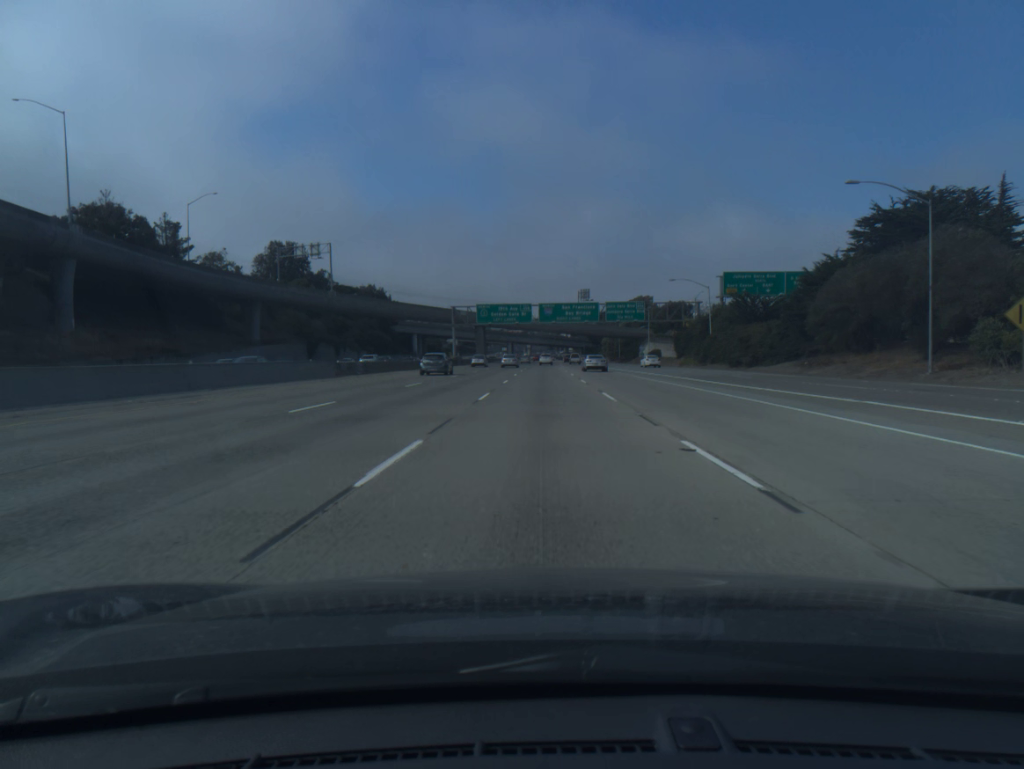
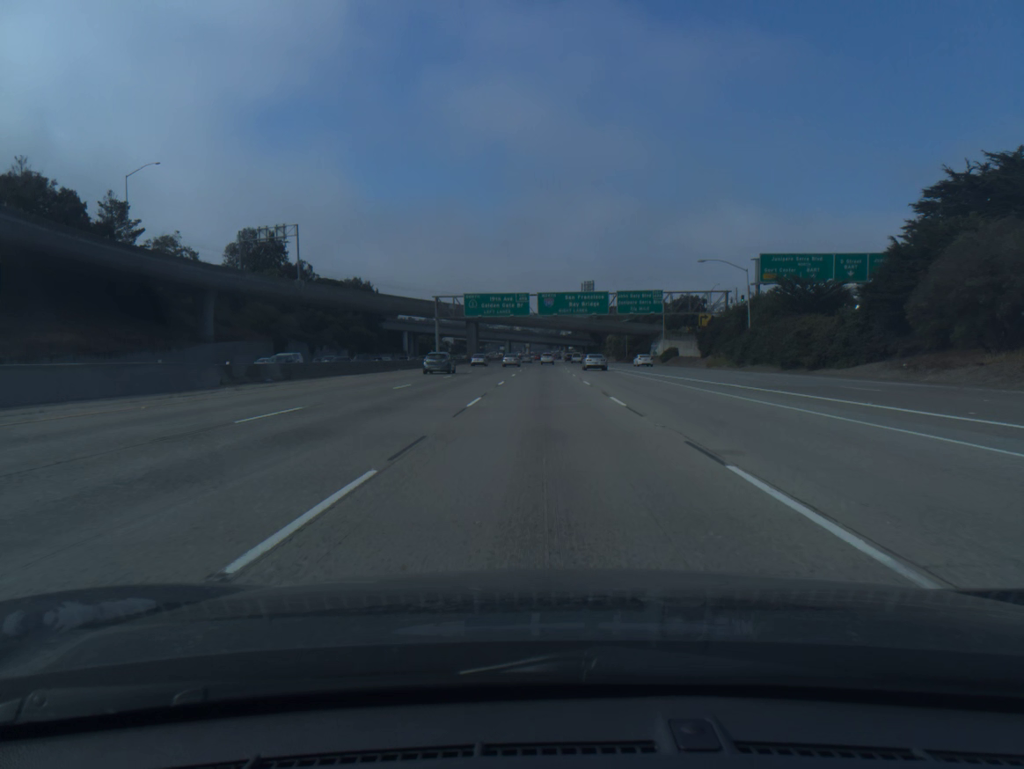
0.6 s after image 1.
(0.0, +17.2) m; 0°
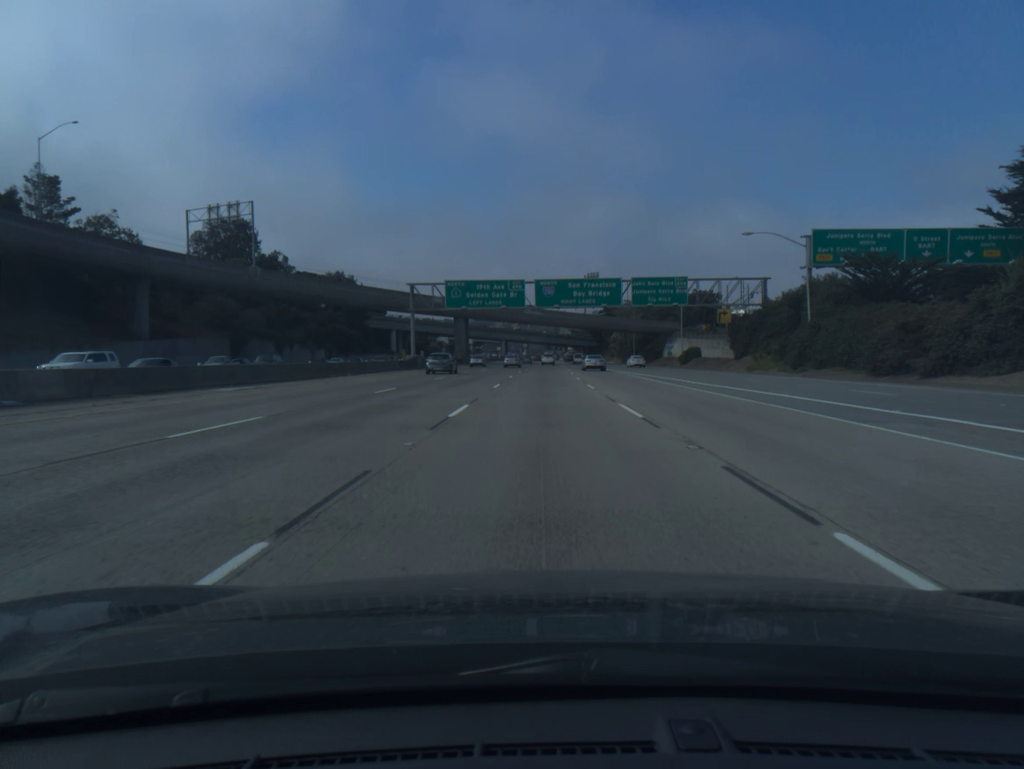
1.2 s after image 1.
(0.0, +17.2) m; 0°
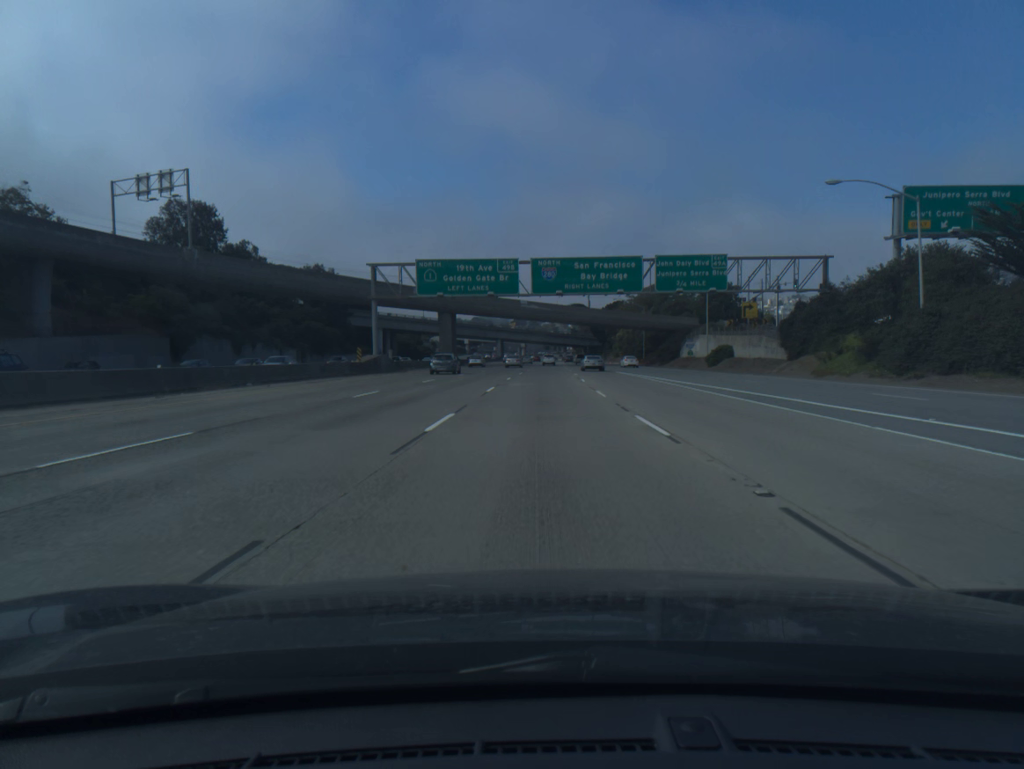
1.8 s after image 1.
(0.0, +17.2) m; 0°
